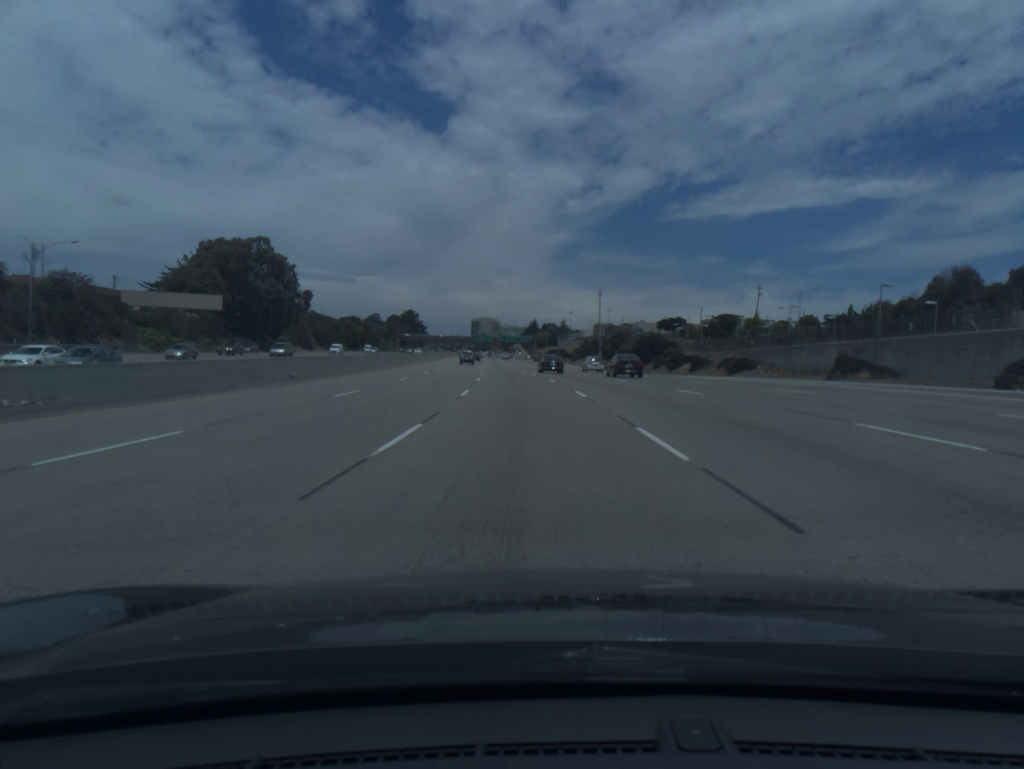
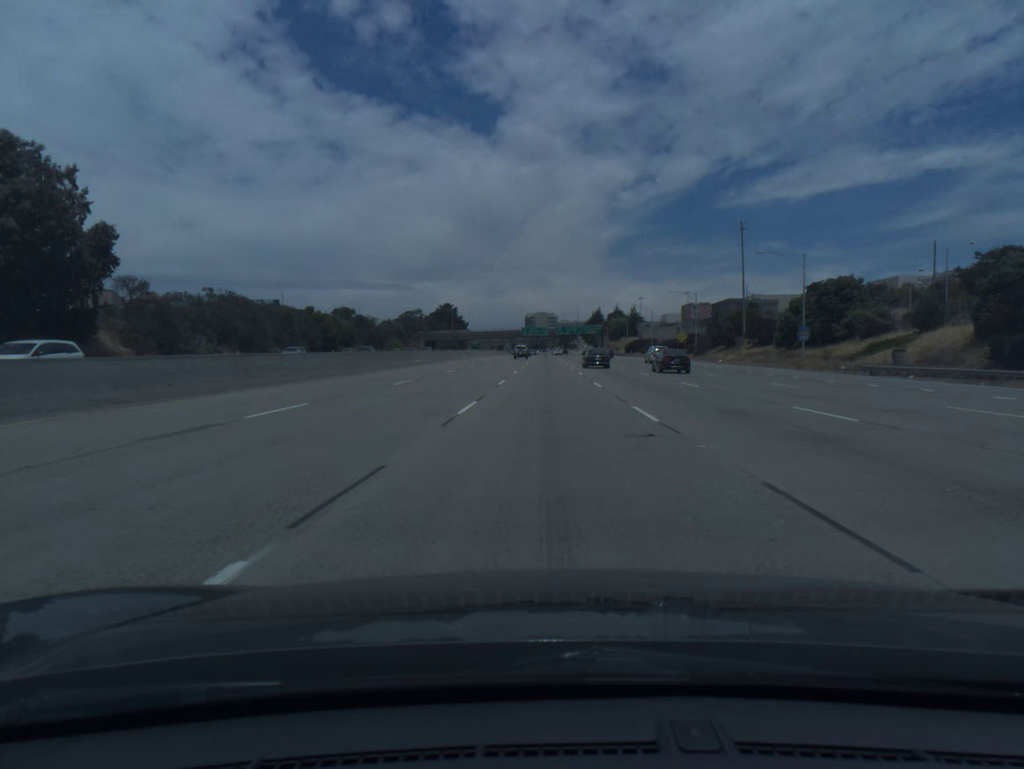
(-5.1, +94.5) m; -4°
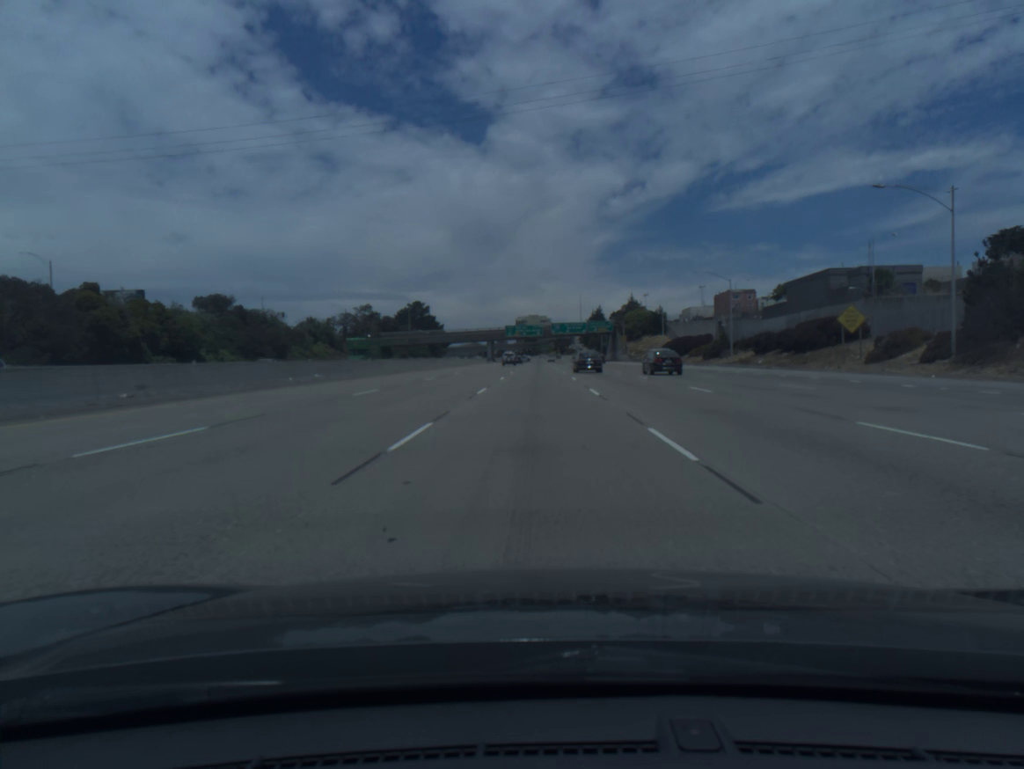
(+0.5, +76.1) m; 0°
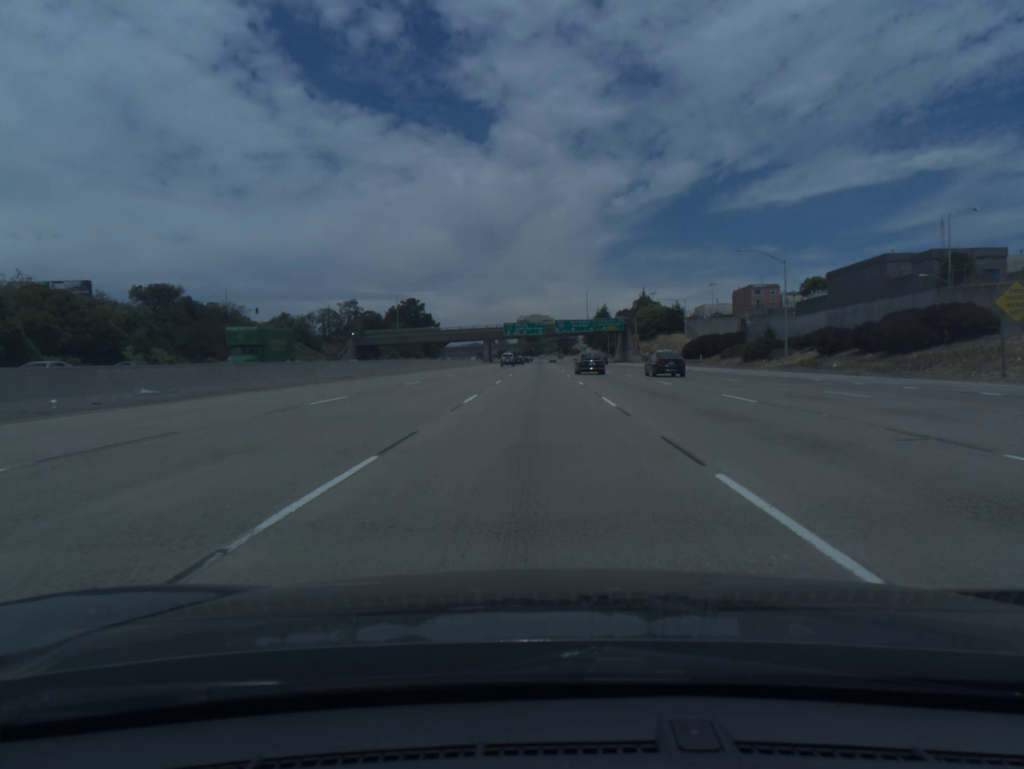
(0.0, +19.0) m; 0°
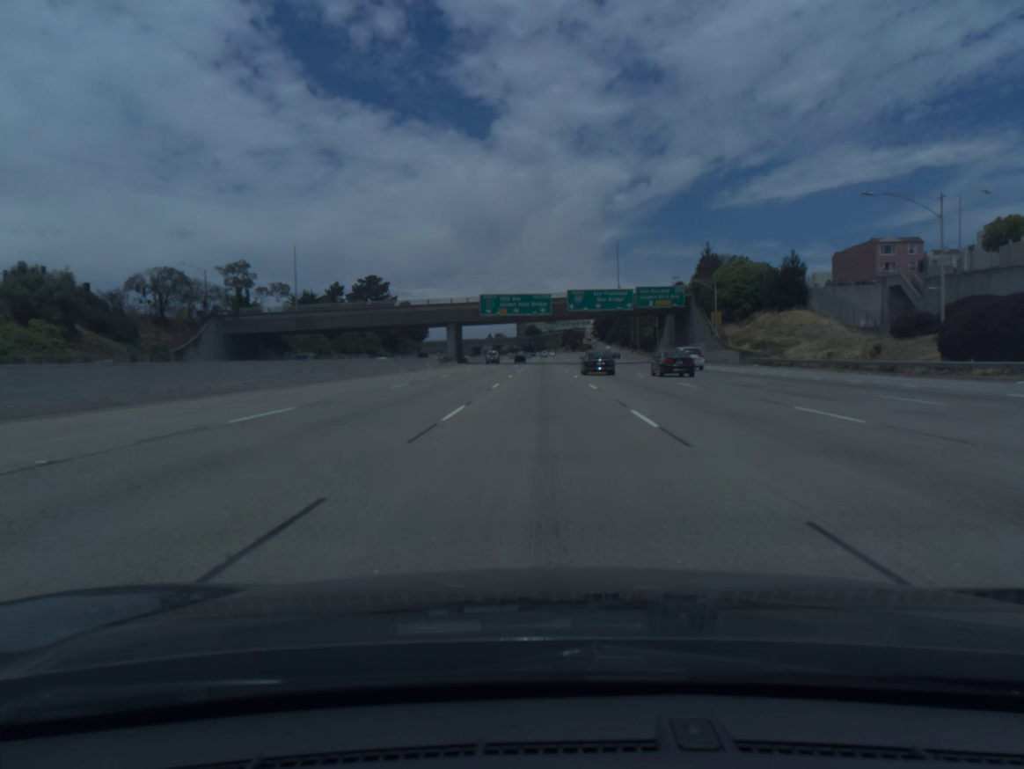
(-0.2, +76.3) m; 0°
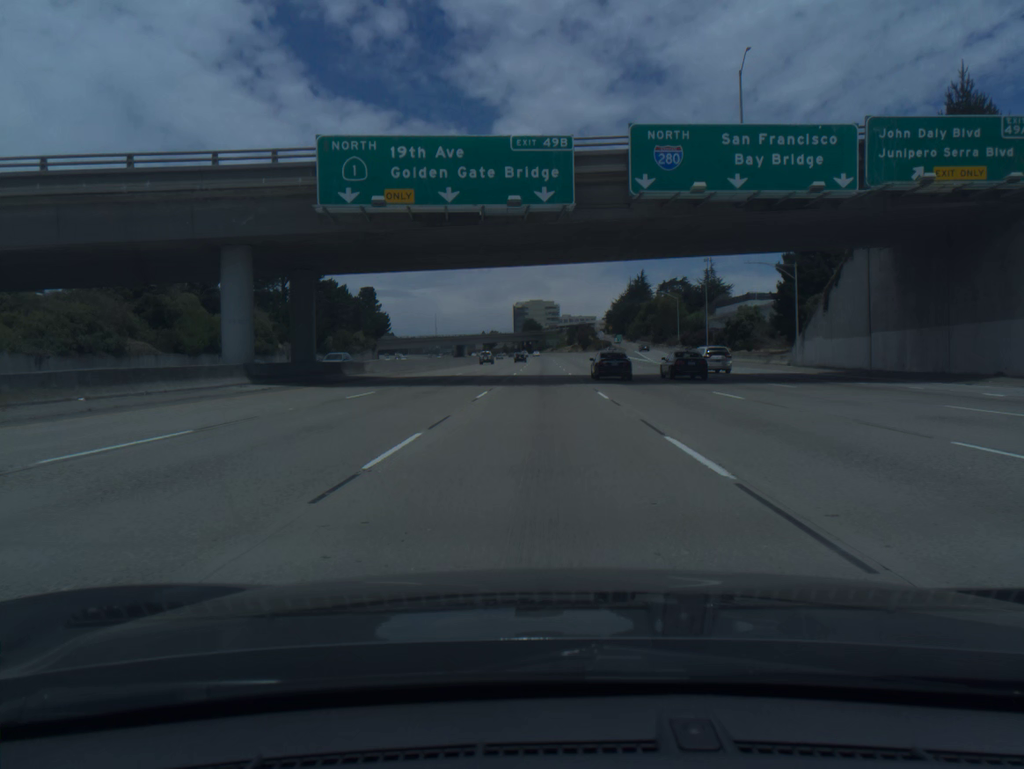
(+0.2, +76.7) m; 0°
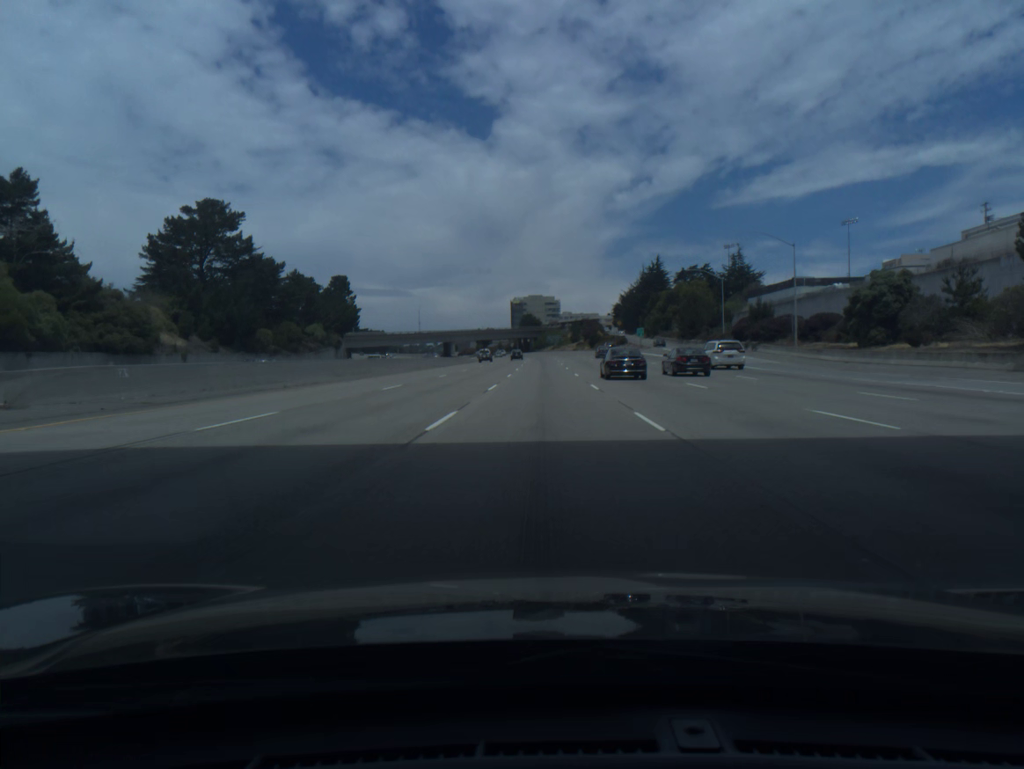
(0.0, +38.4) m; 0°
